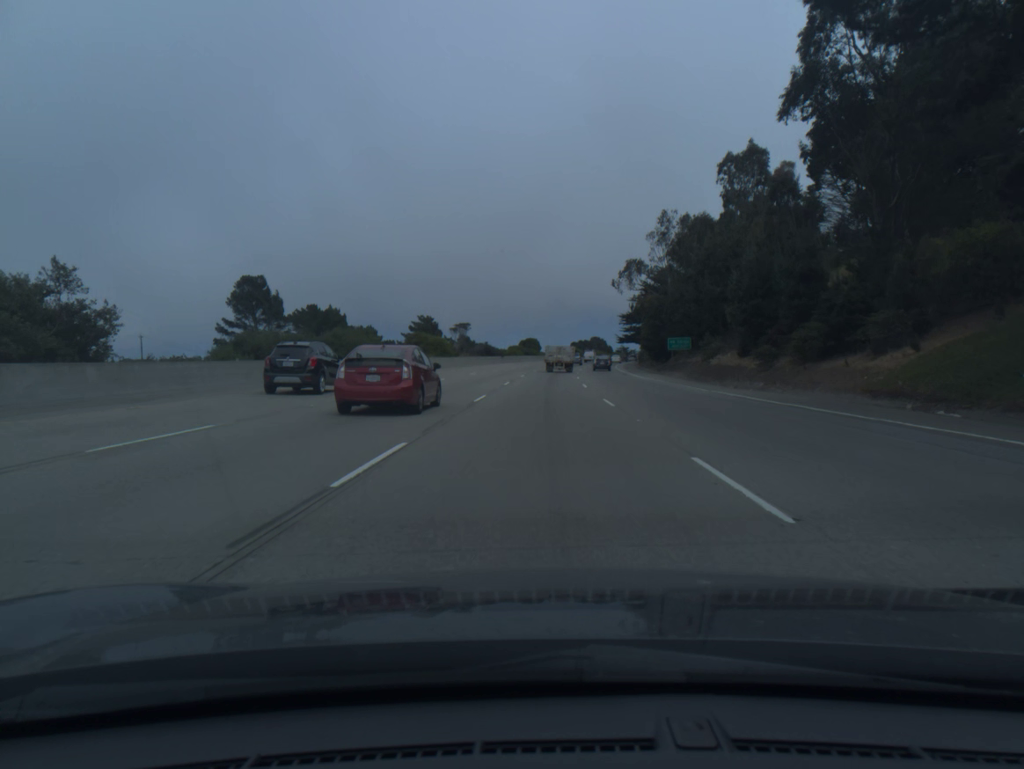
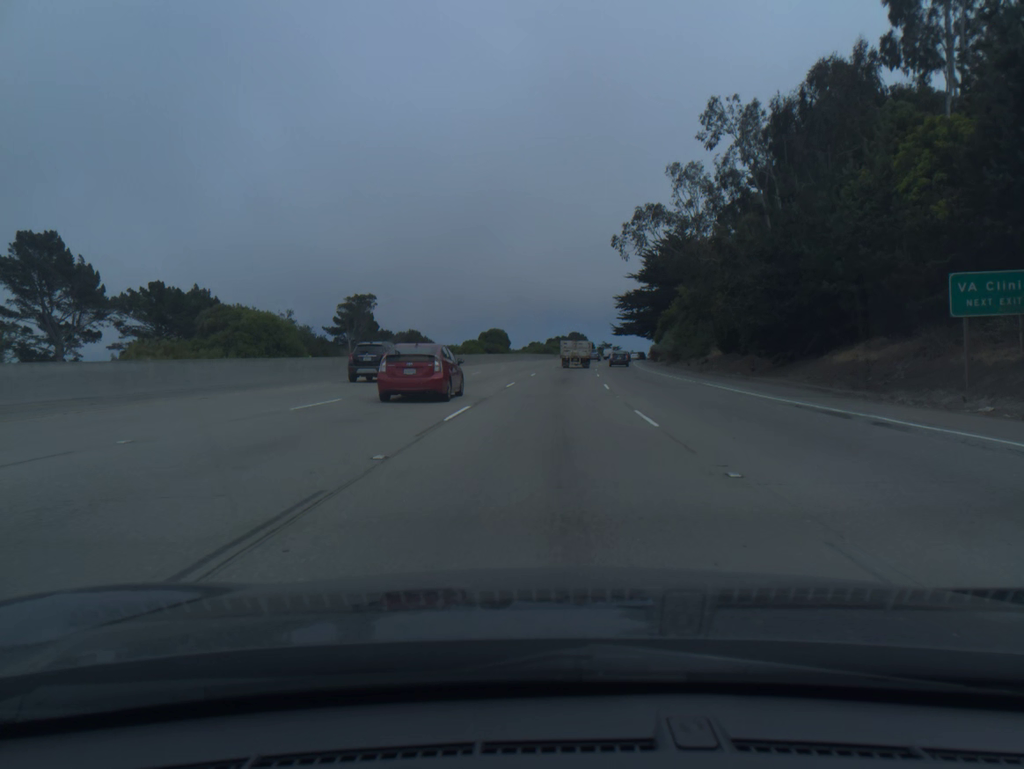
(+0.6, +51.3) m; +2°
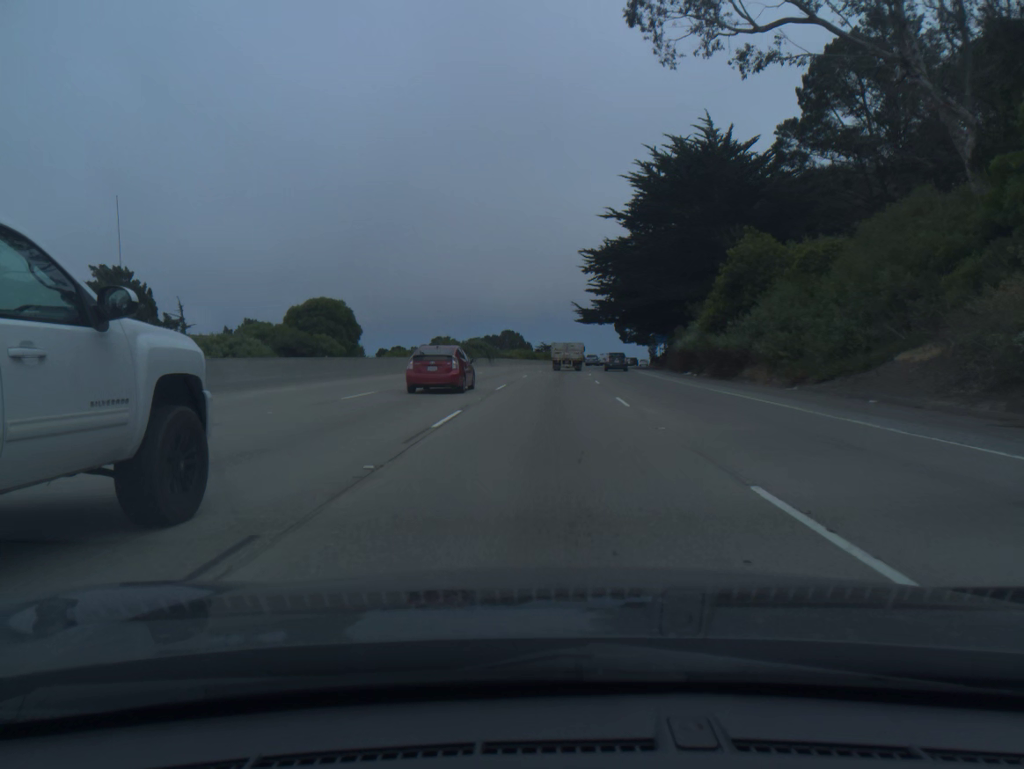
(+2.9, +68.2) m; +5°
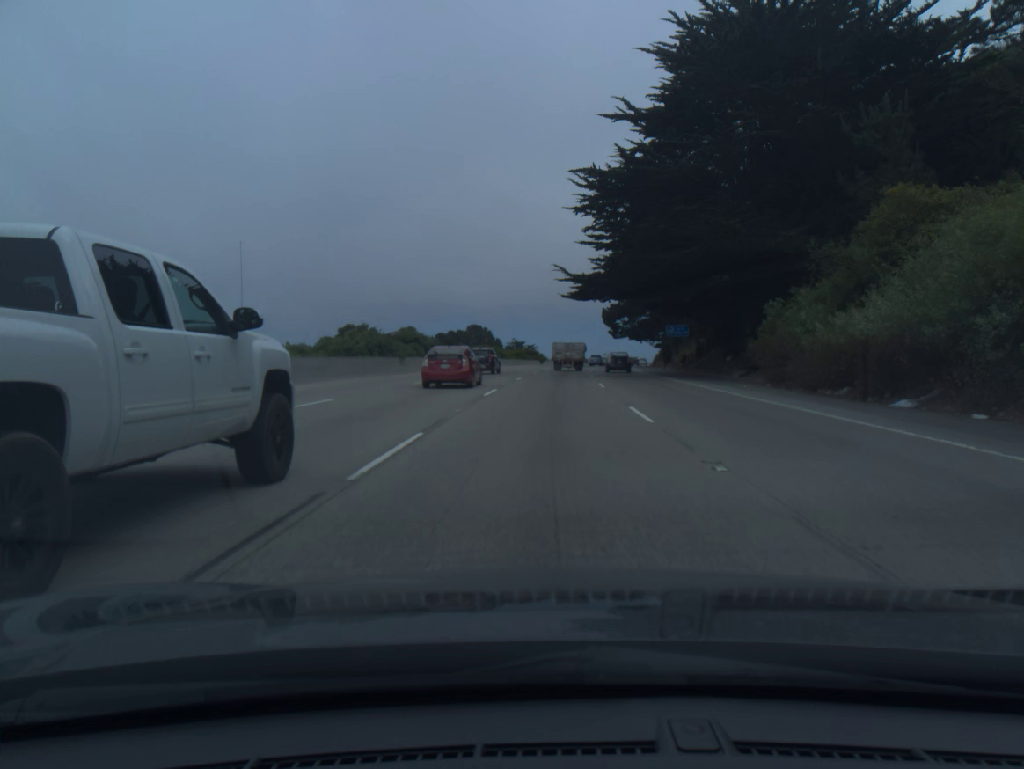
(+0.6, +33.8) m; +2°
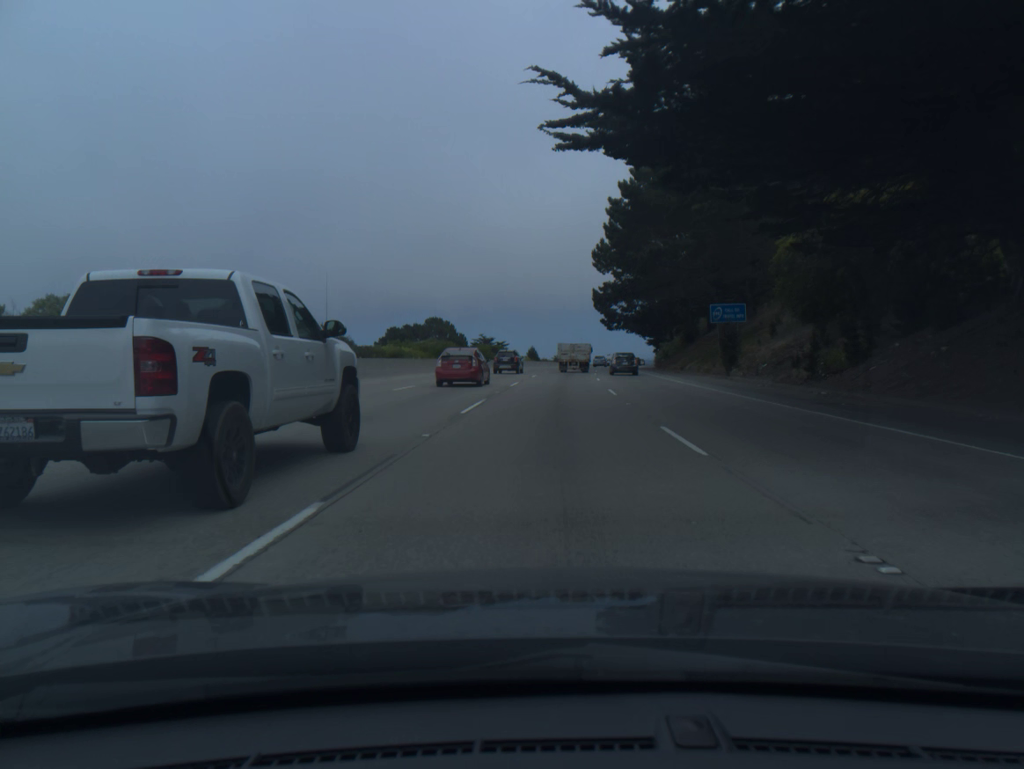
(+0.5, +33.6) m; +2°
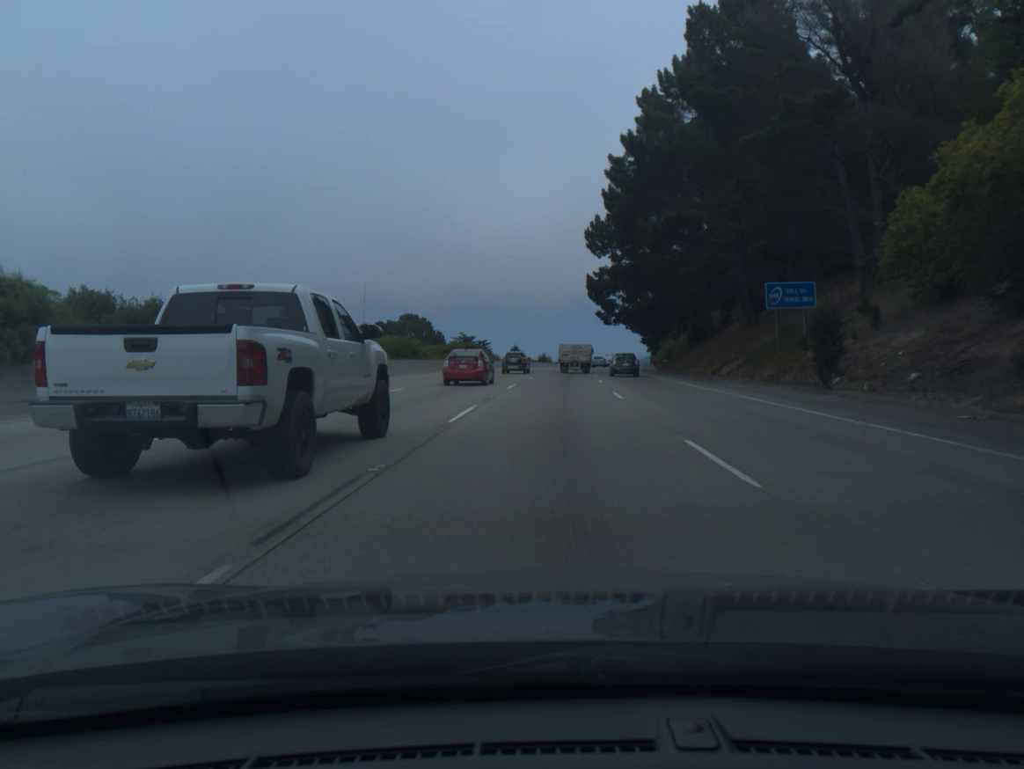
(+0.2, +16.7) m; +1°
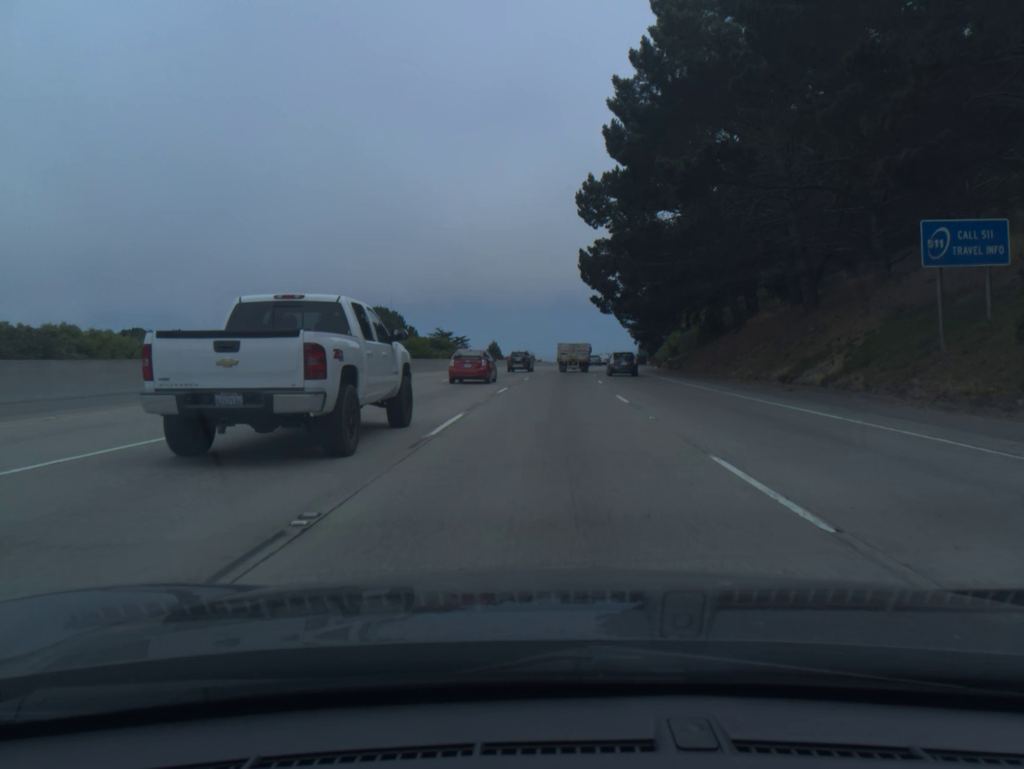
(+0.2, +16.7) m; +1°
